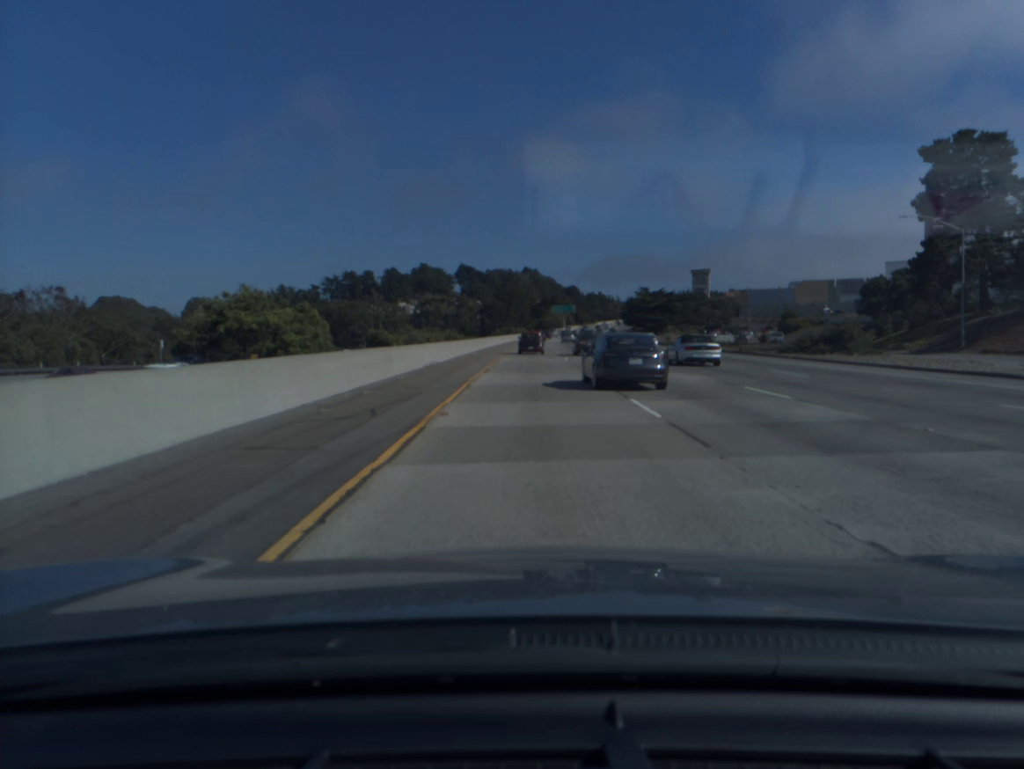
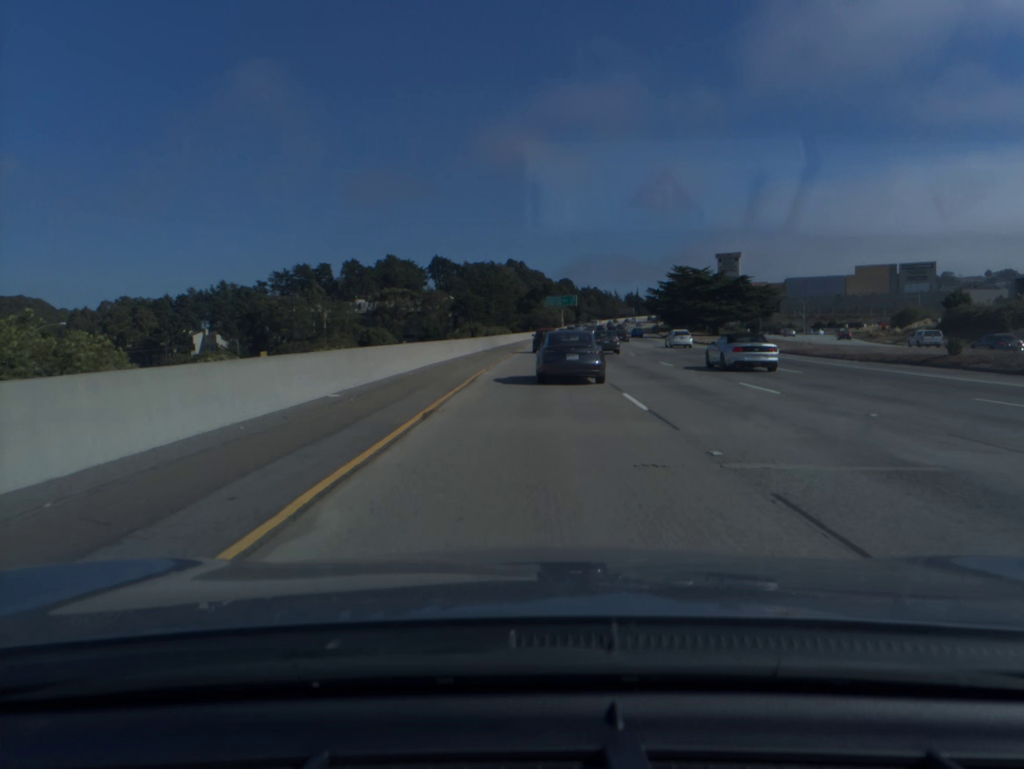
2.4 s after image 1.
(+0.8, +72.4) m; +1°
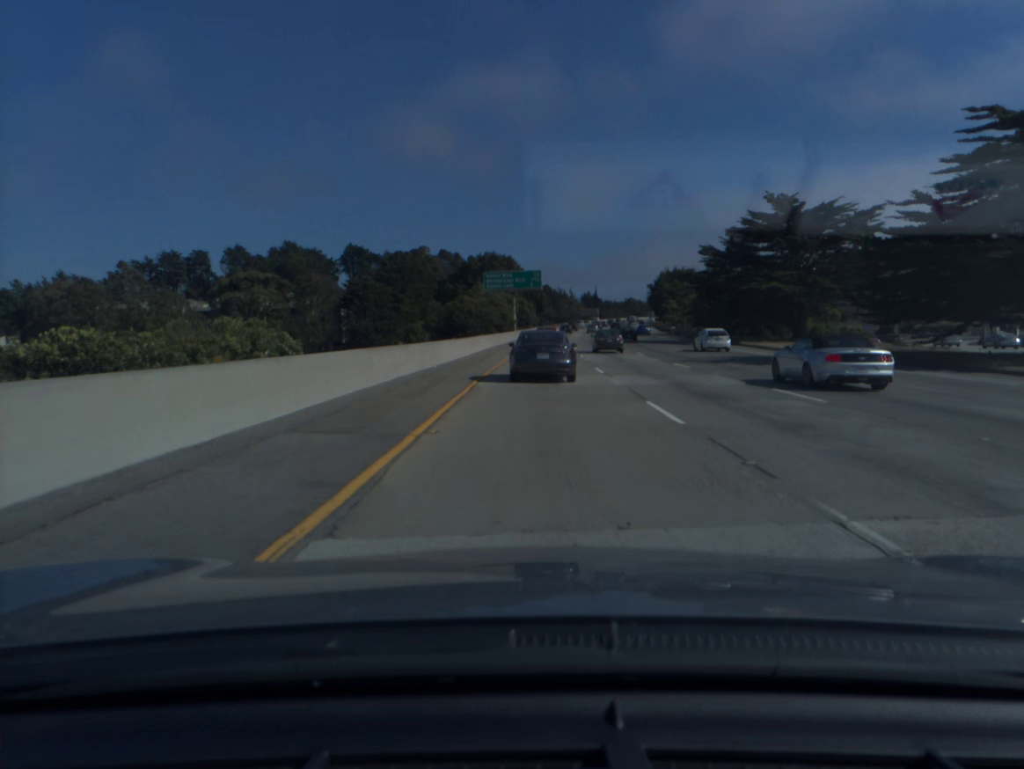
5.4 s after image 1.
(+2.7, +90.5) m; +4°
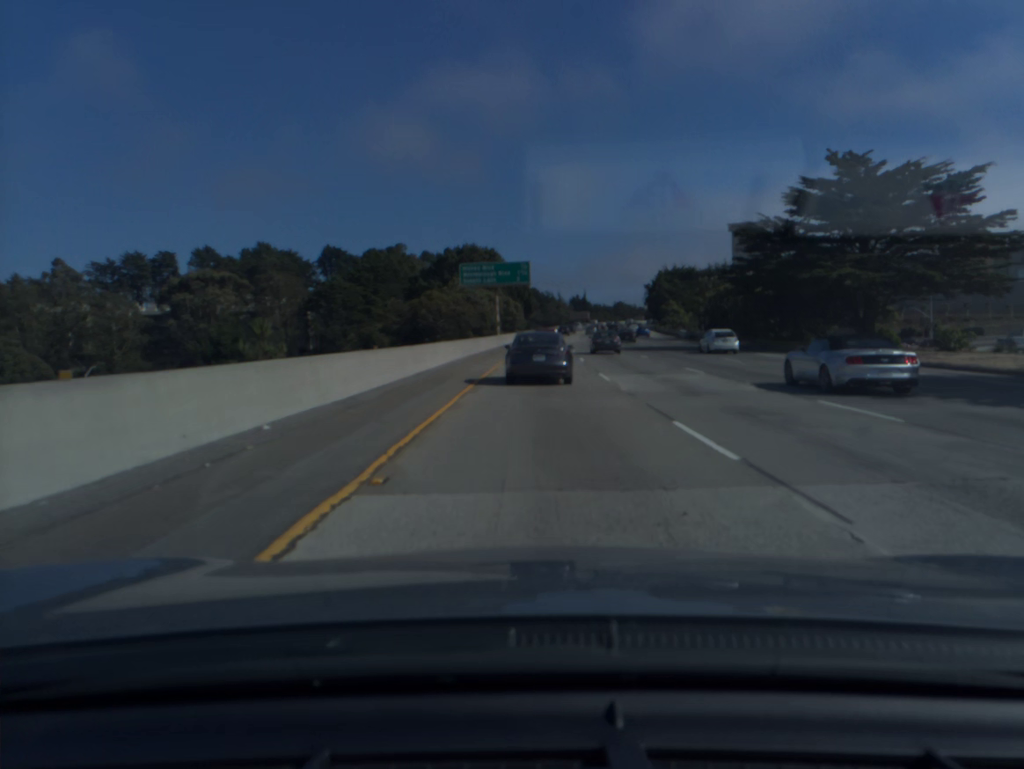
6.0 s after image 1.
(+0.1, +18.1) m; +1°
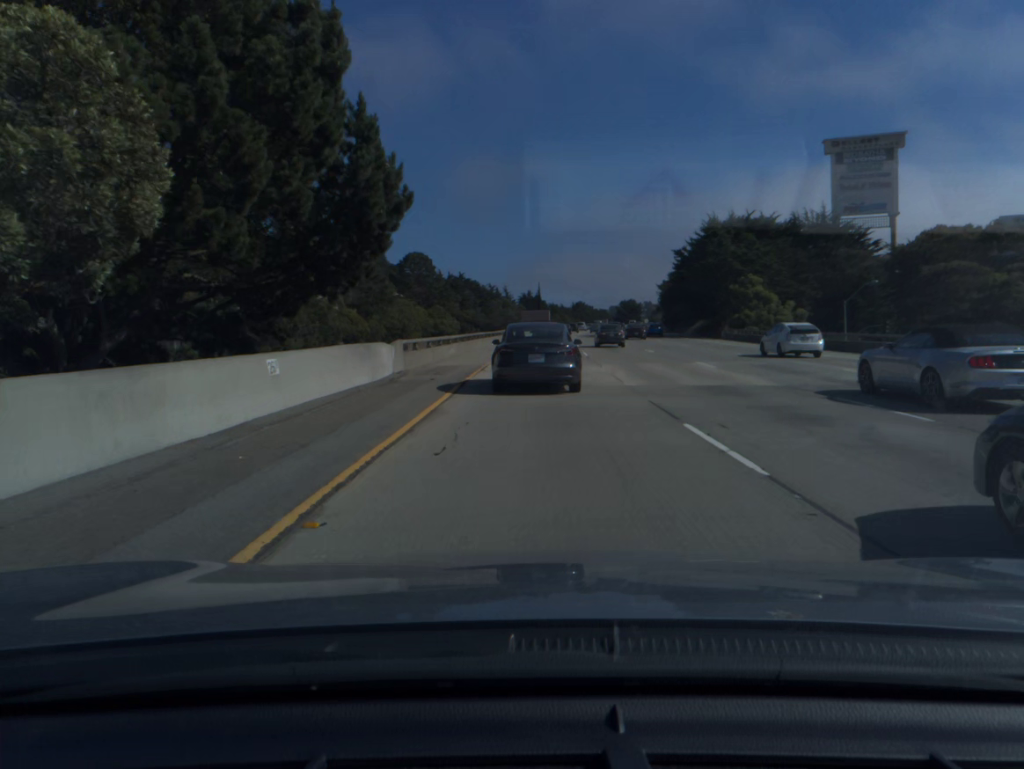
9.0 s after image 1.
(+3.1, +89.2) m; +4°
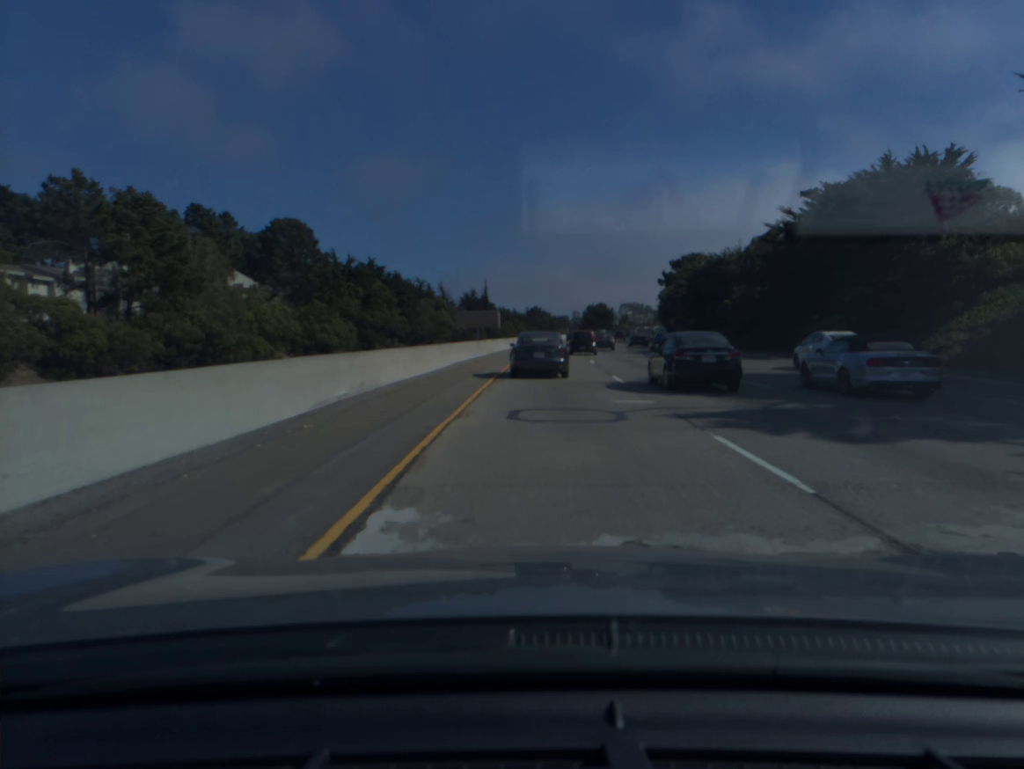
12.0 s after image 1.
(+2.4, +79.7) m; +4°
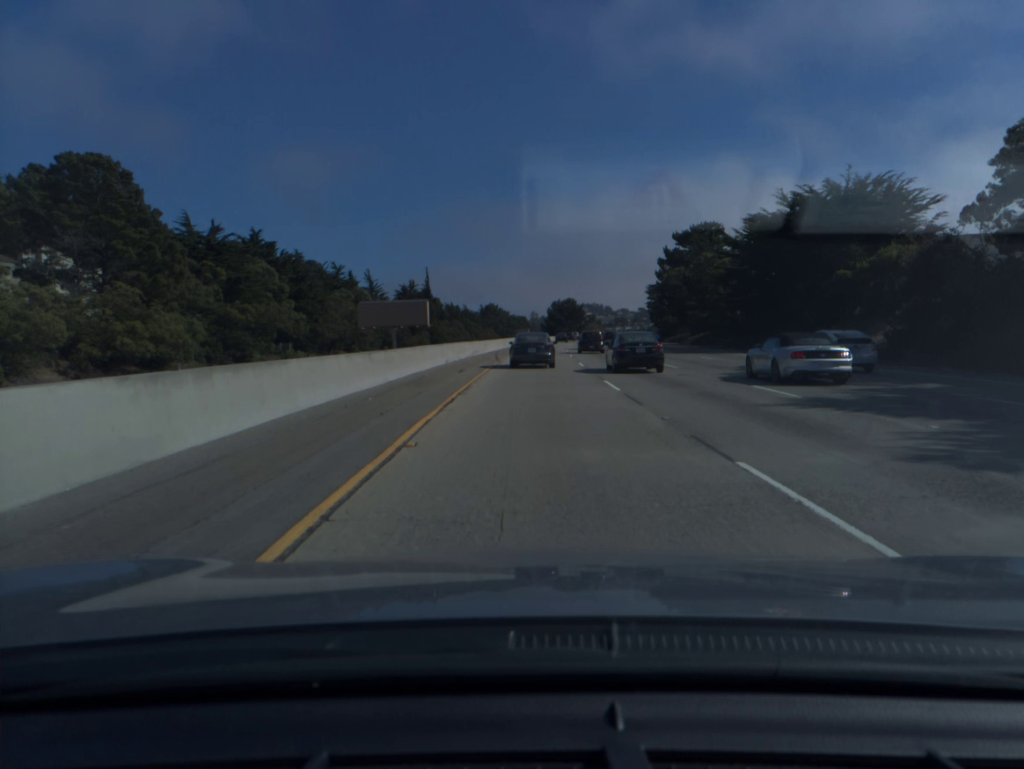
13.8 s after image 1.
(+1.3, +46.9) m; +3°
